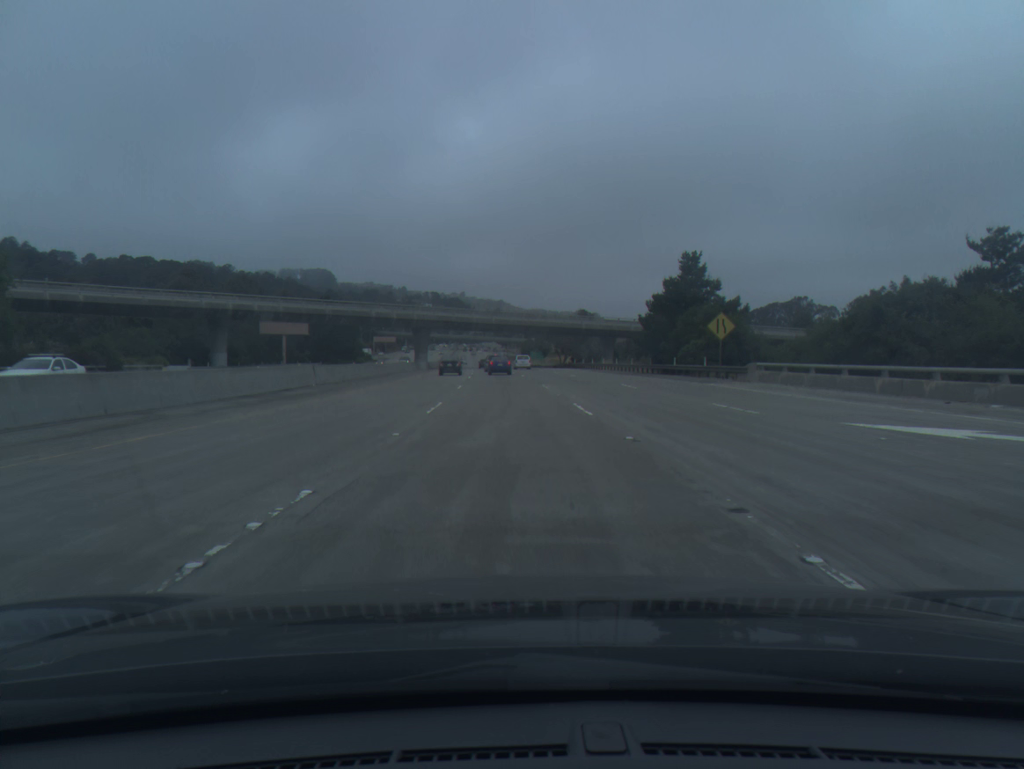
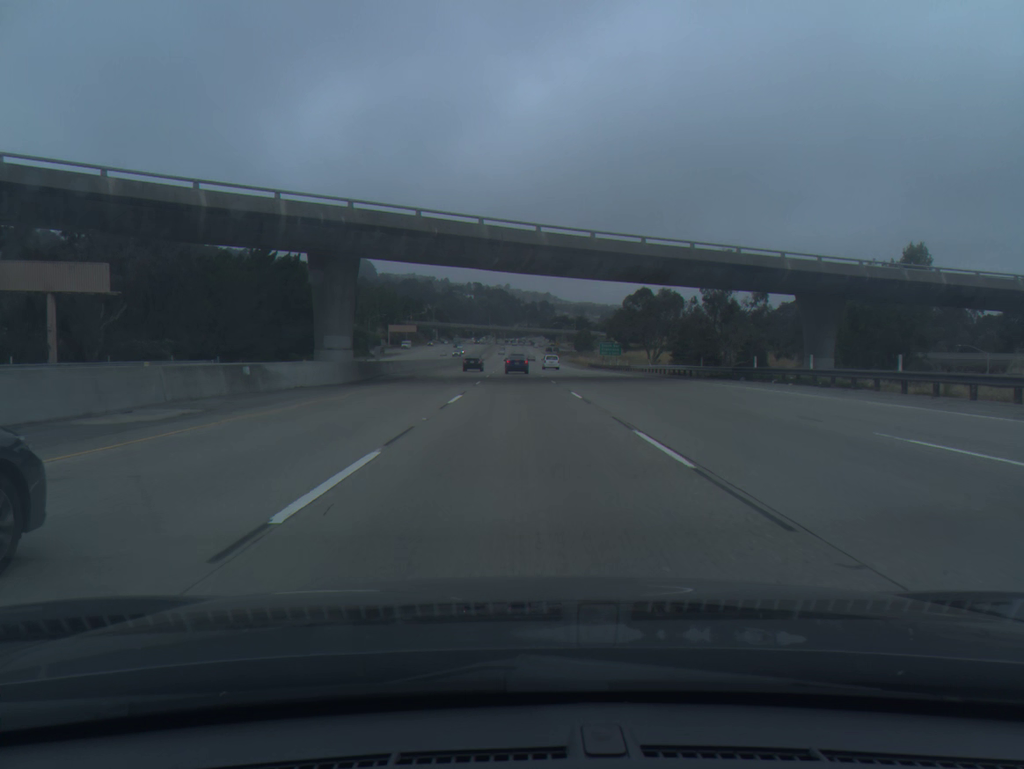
(-2.6, +74.7) m; -3°
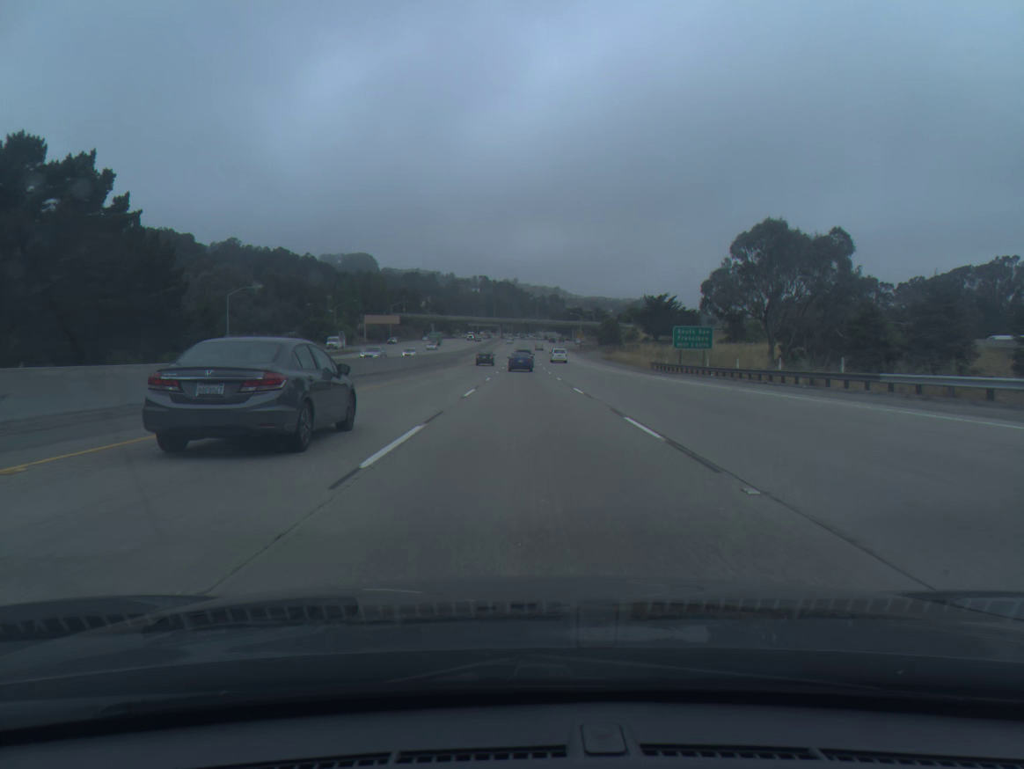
(-0.4, +55.5) m; -1°
